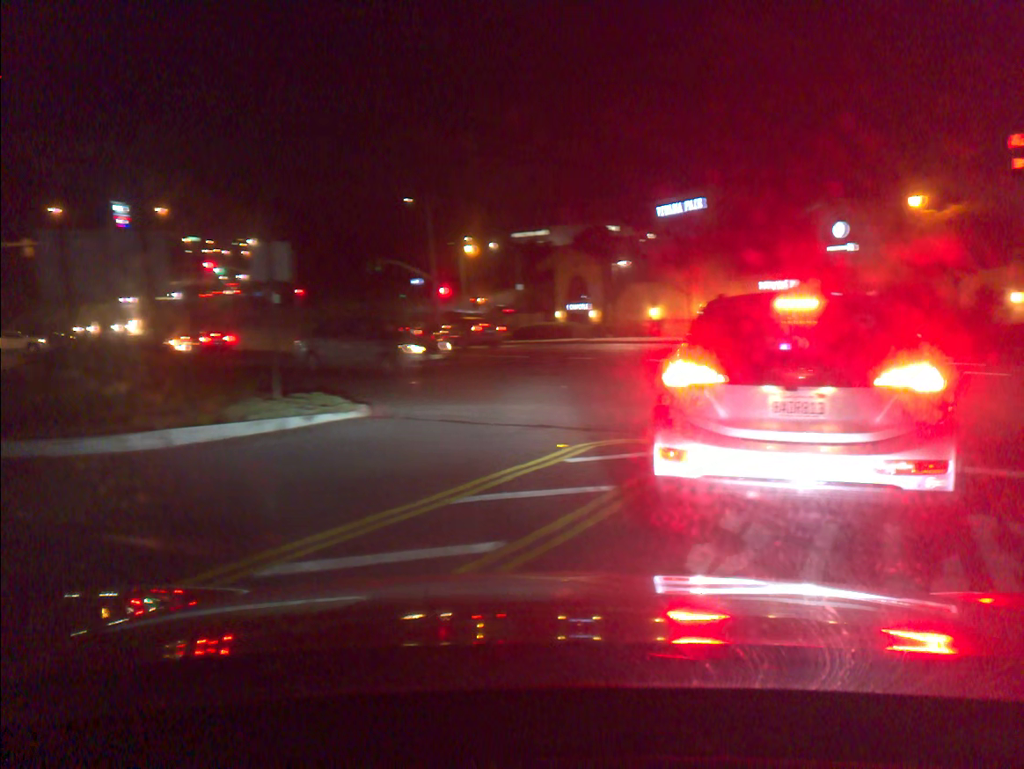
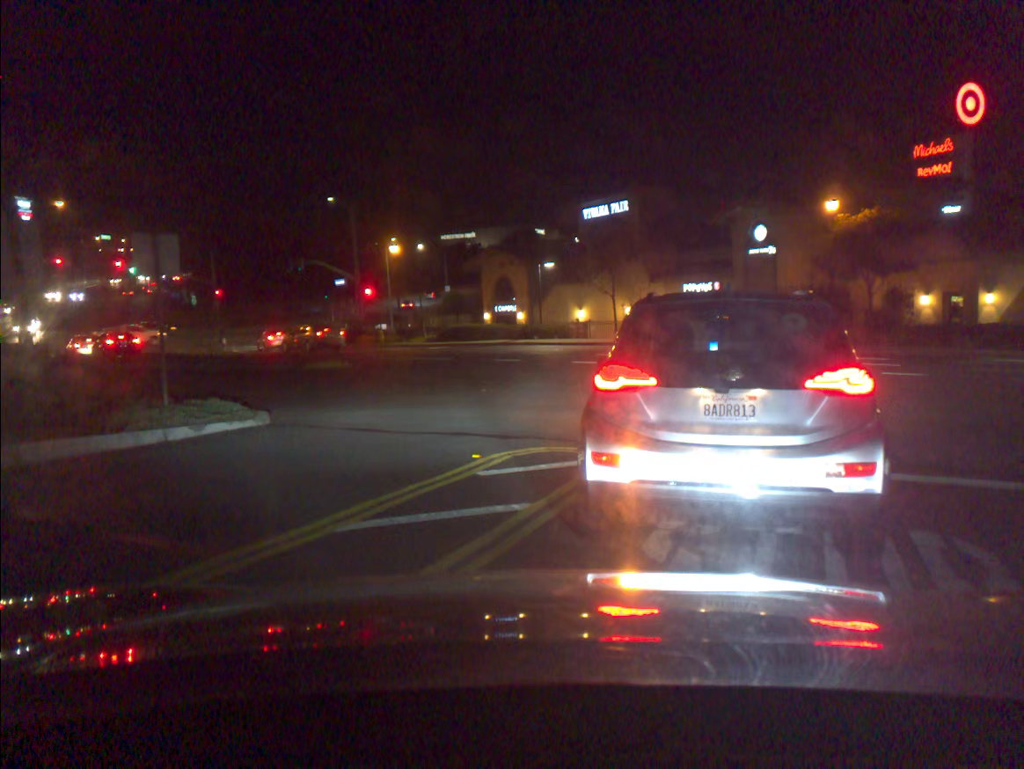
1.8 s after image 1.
(0.0, +0.8) m; +5°
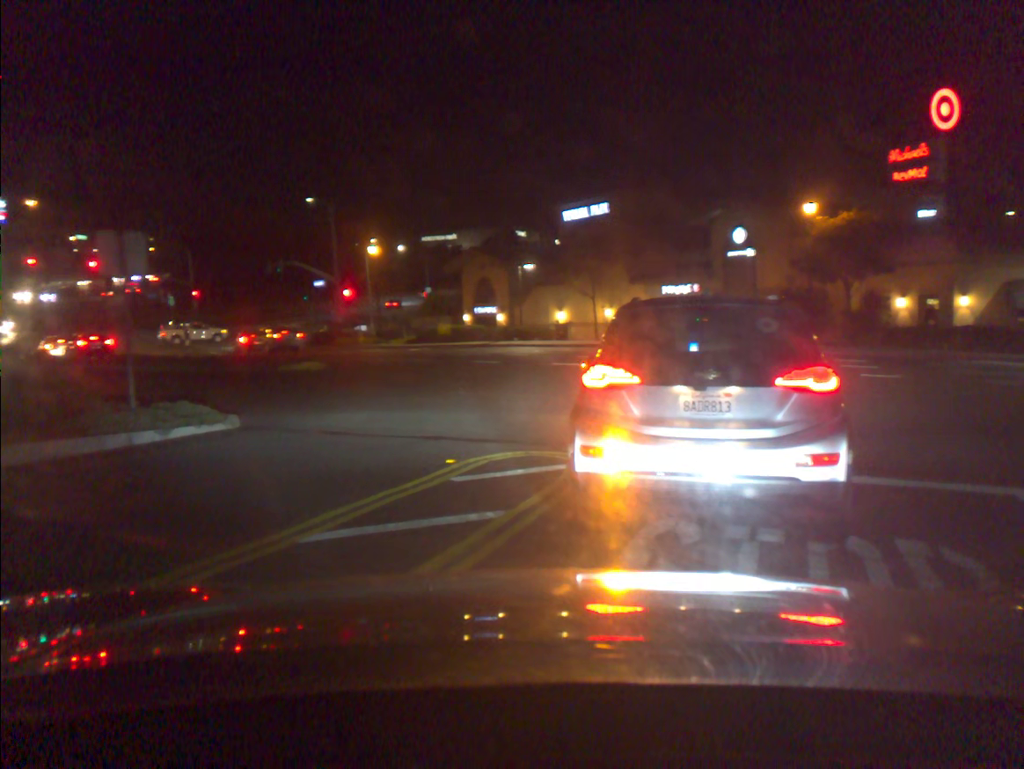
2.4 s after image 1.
(0.0, +0.2) m; +1°
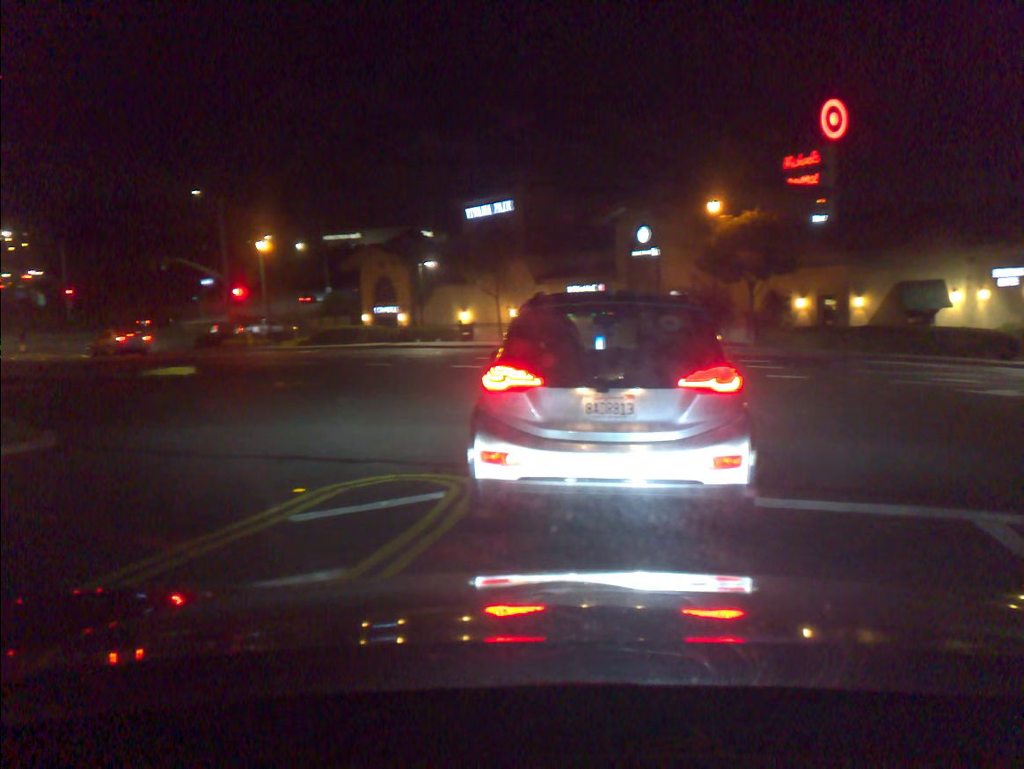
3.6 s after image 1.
(+0.2, +1.4) m; +7°
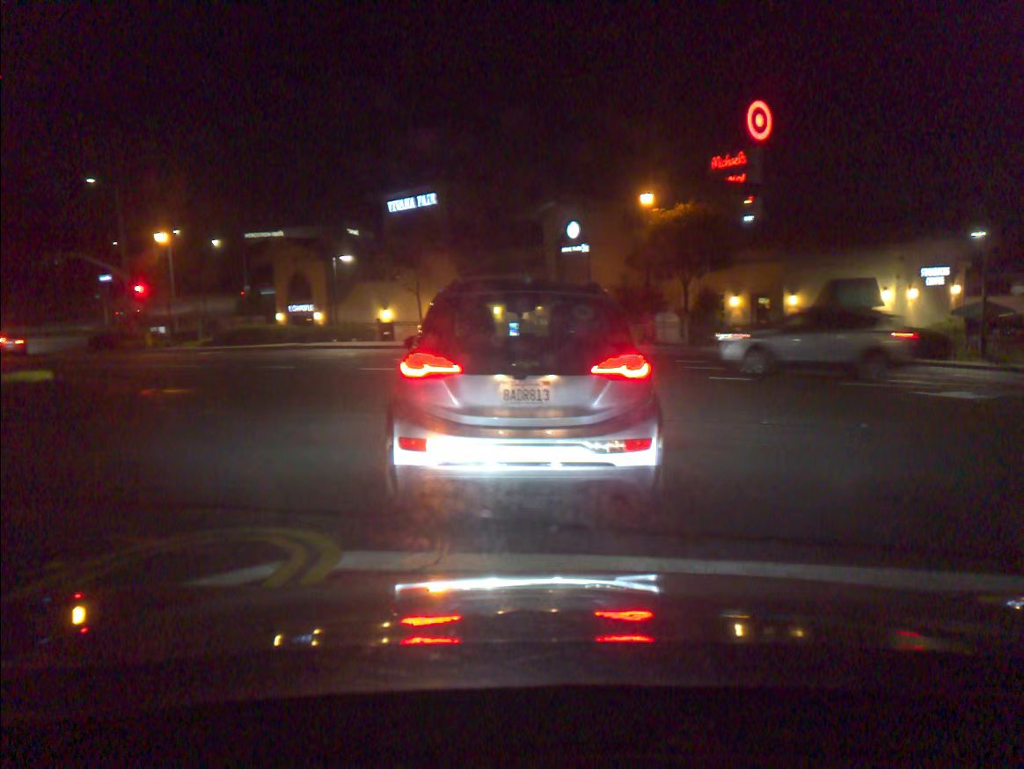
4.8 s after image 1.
(+0.2, +2.0) m; +5°
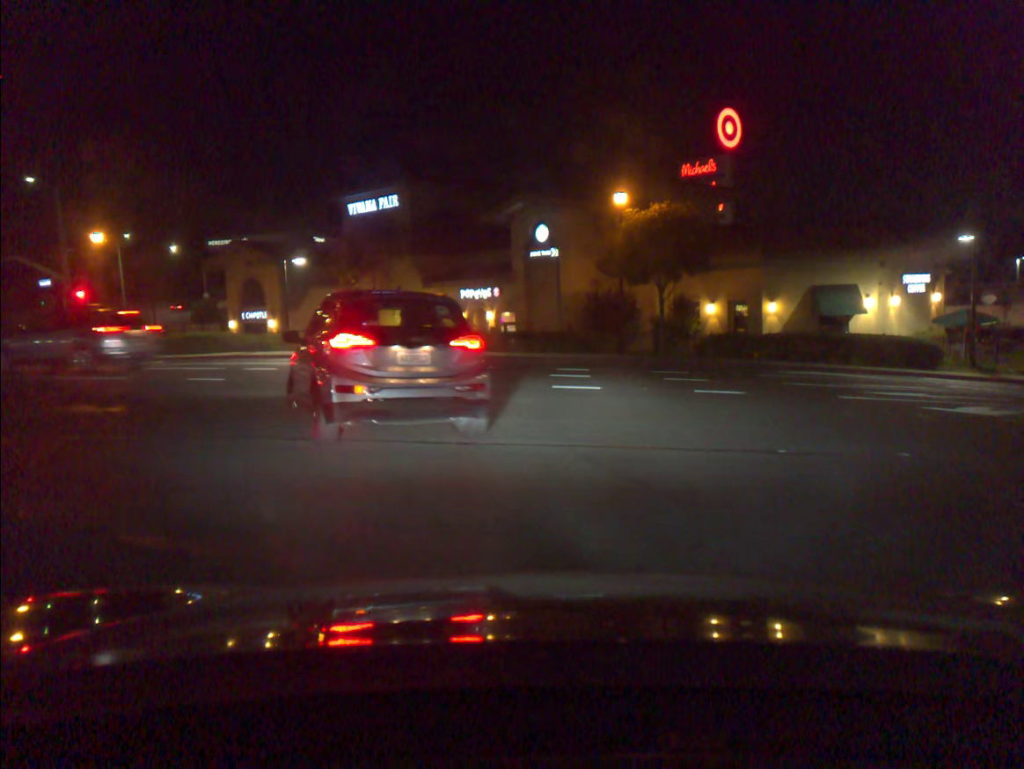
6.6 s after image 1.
(+0.1, +2.2) m; +2°
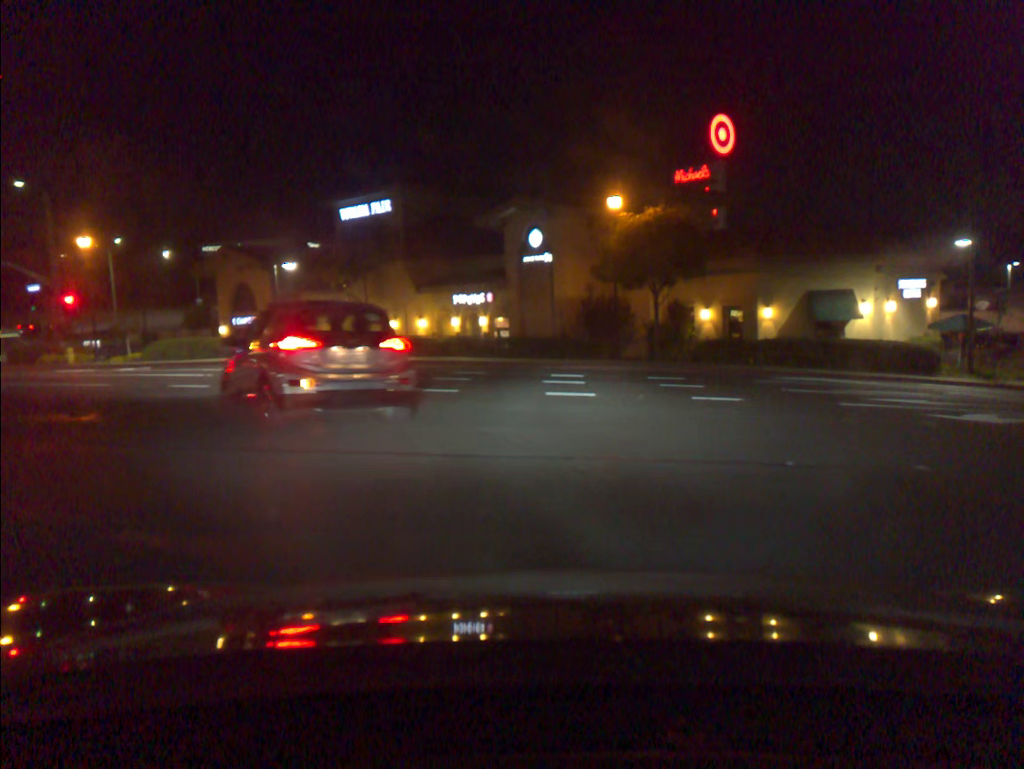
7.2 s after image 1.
(0.0, +0.5) m; 0°
